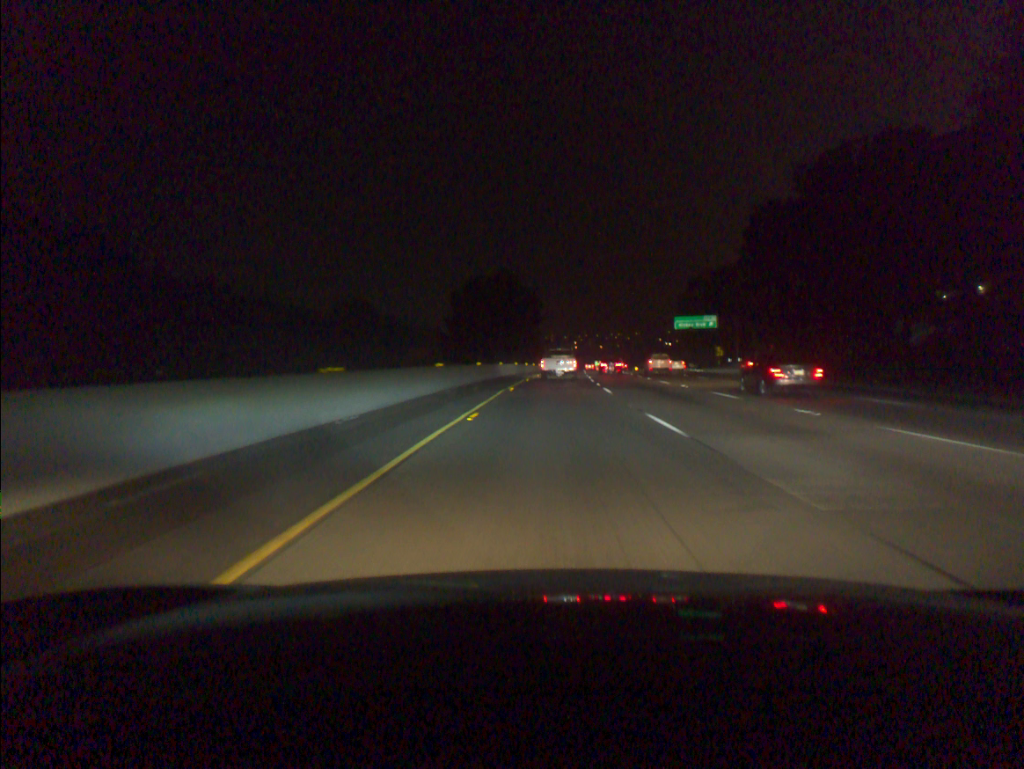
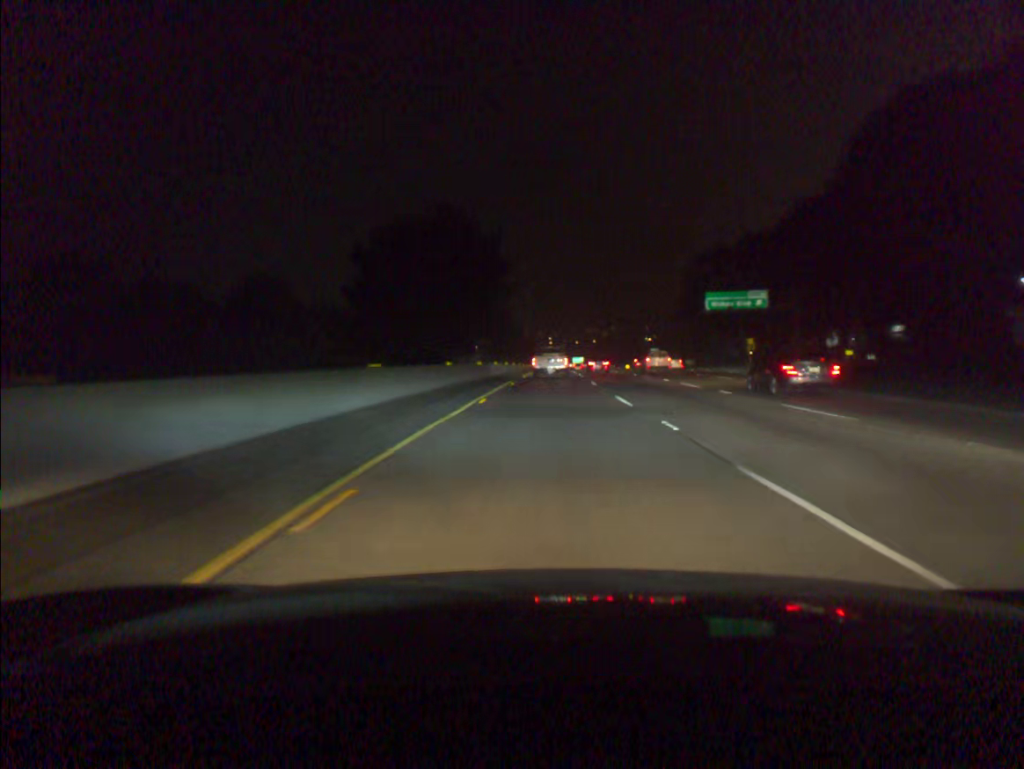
(+0.6, +38.9) m; +2°
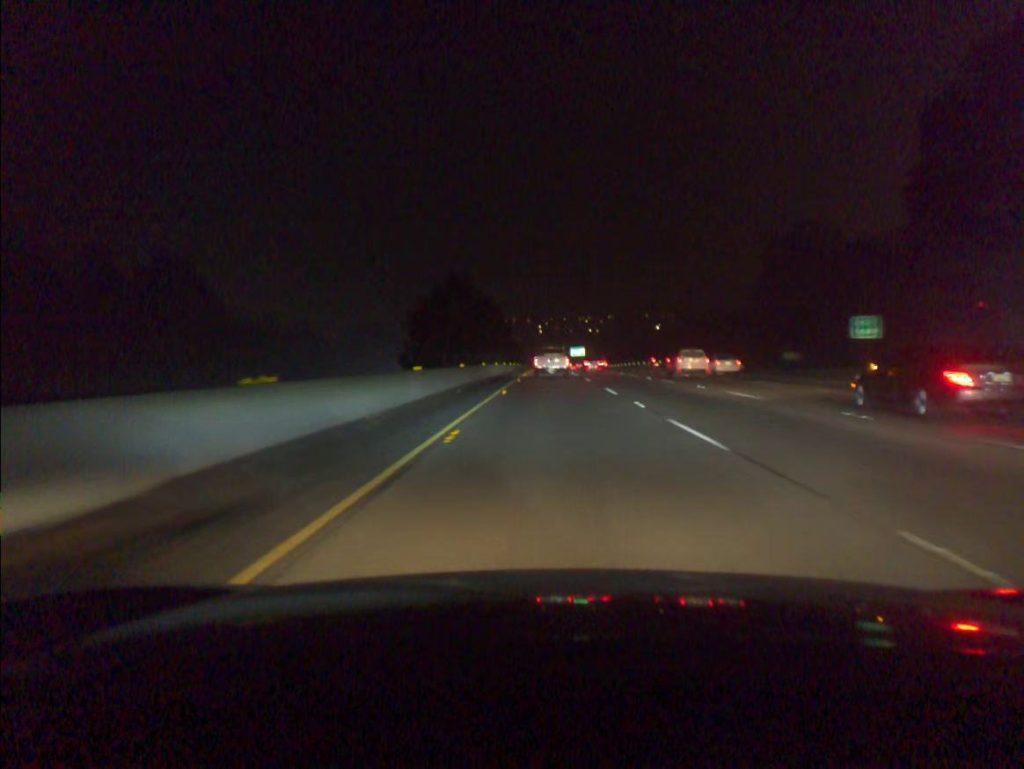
(+1.3, +96.2) m; +1°
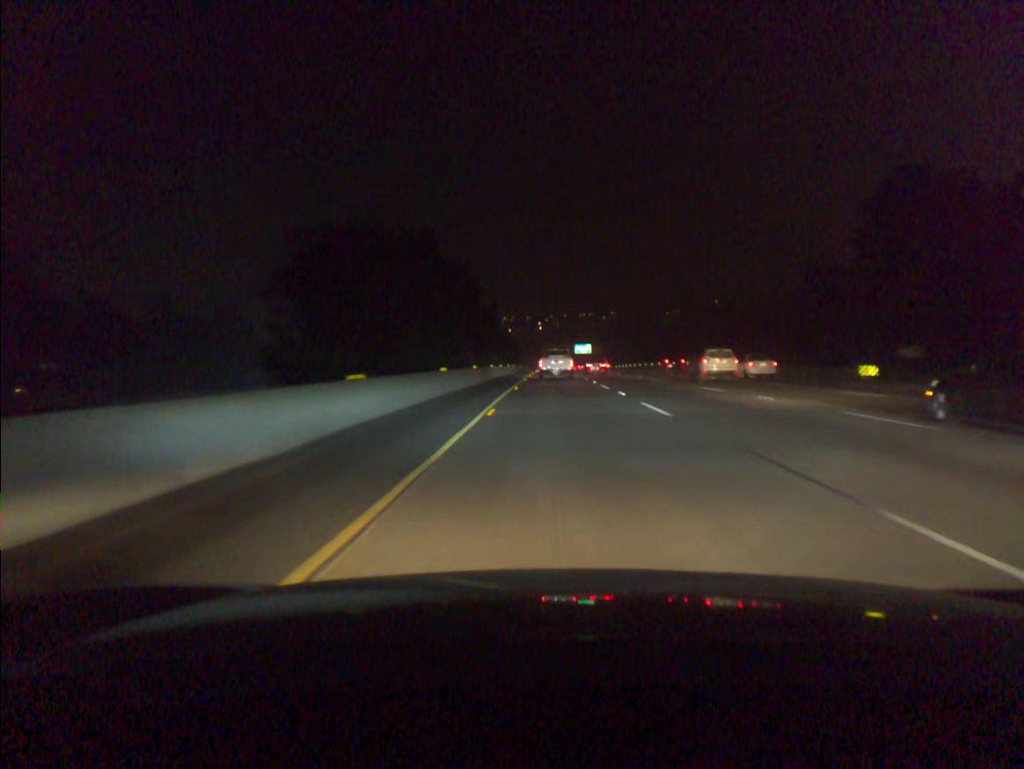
(0.0, +38.5) m; 0°
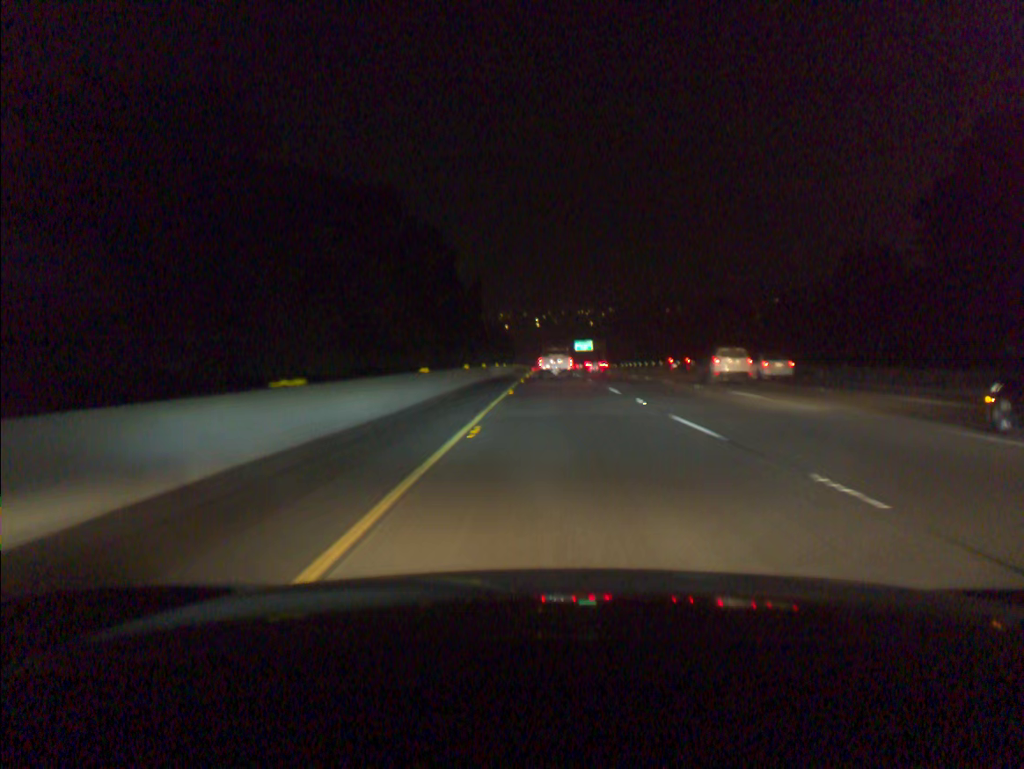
(0.0, +19.3) m; 0°
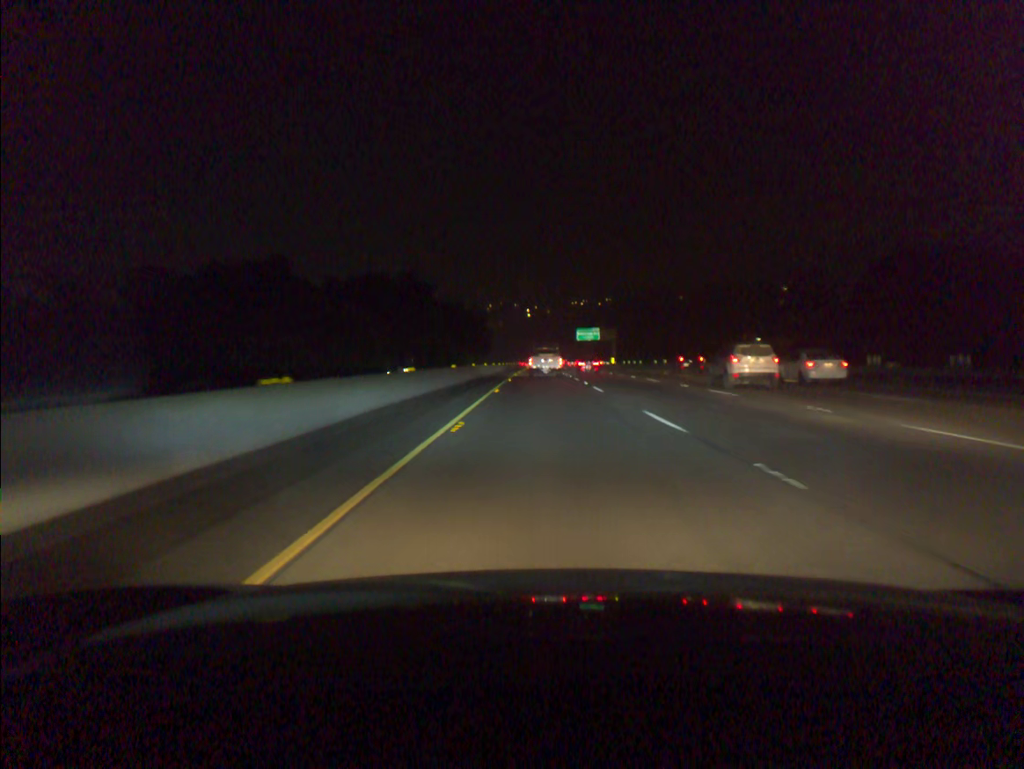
(+0.4, +57.6) m; +1°
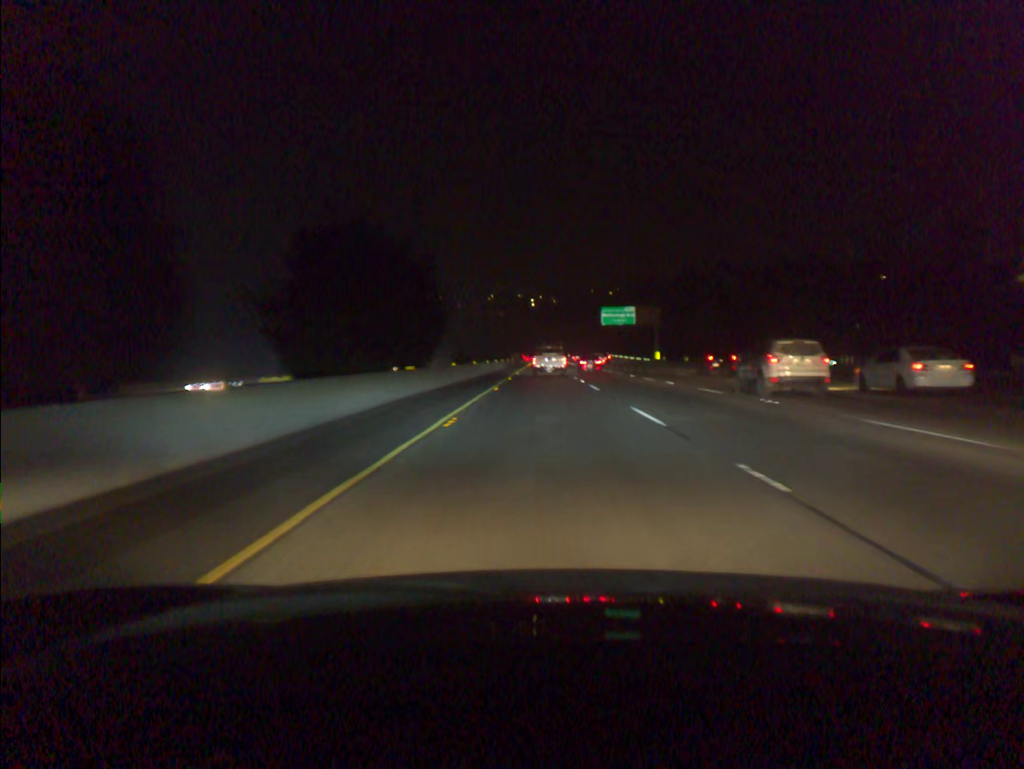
(-0.2, +57.6) m; 0°
